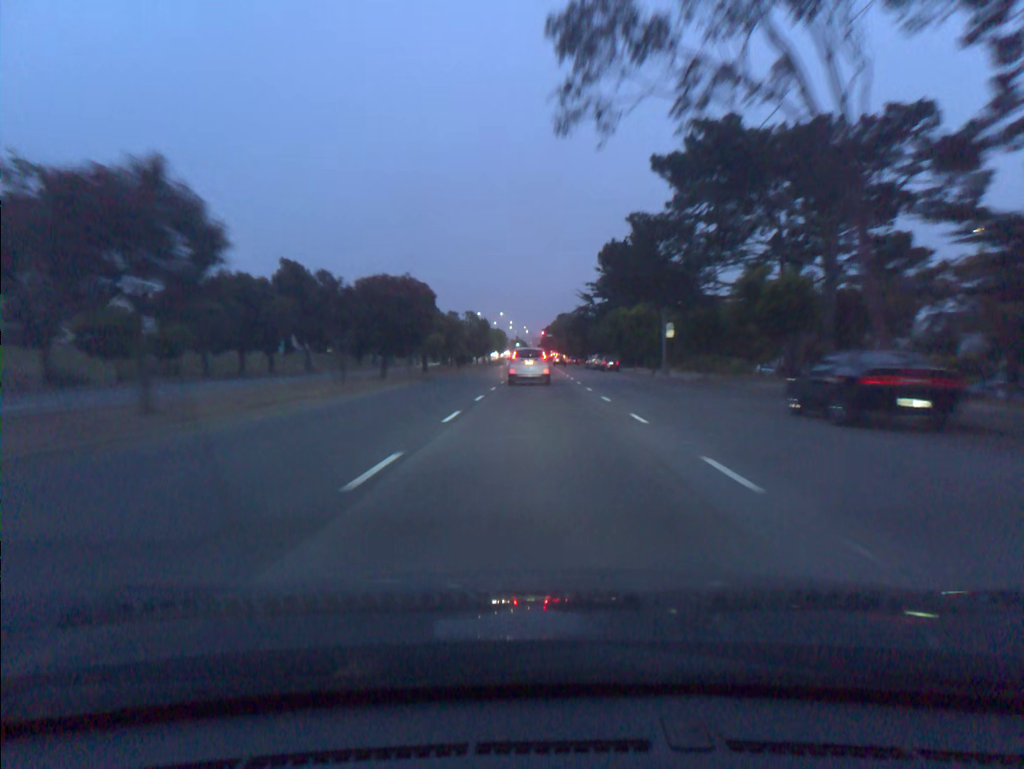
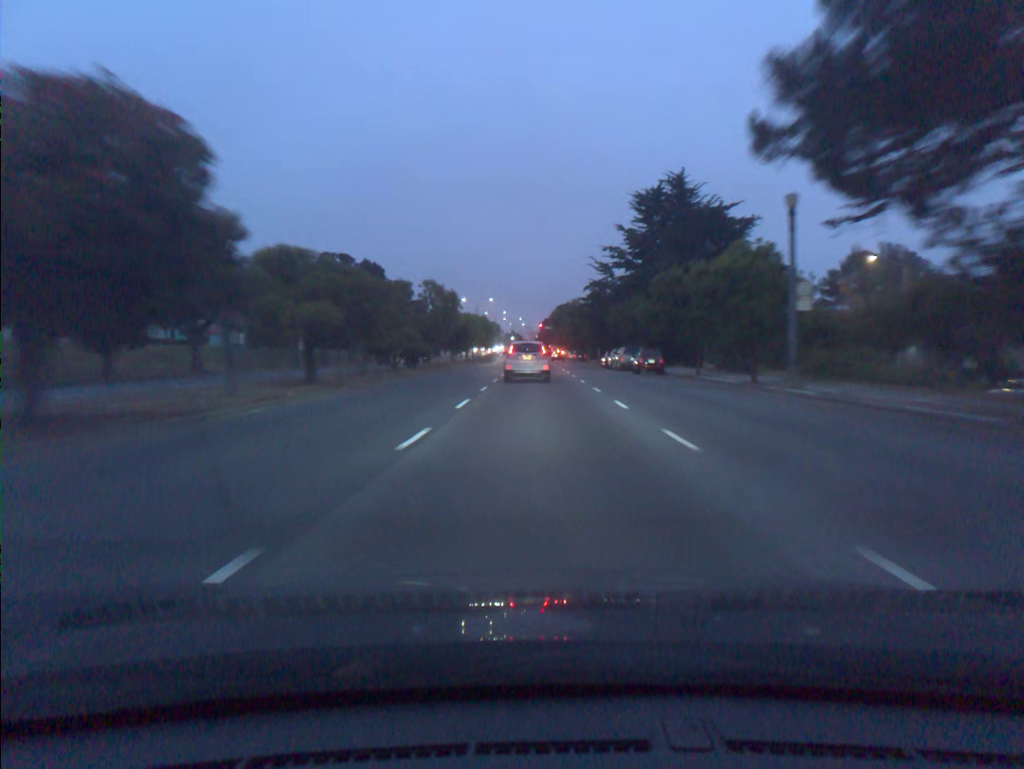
(0.0, +26.5) m; 0°
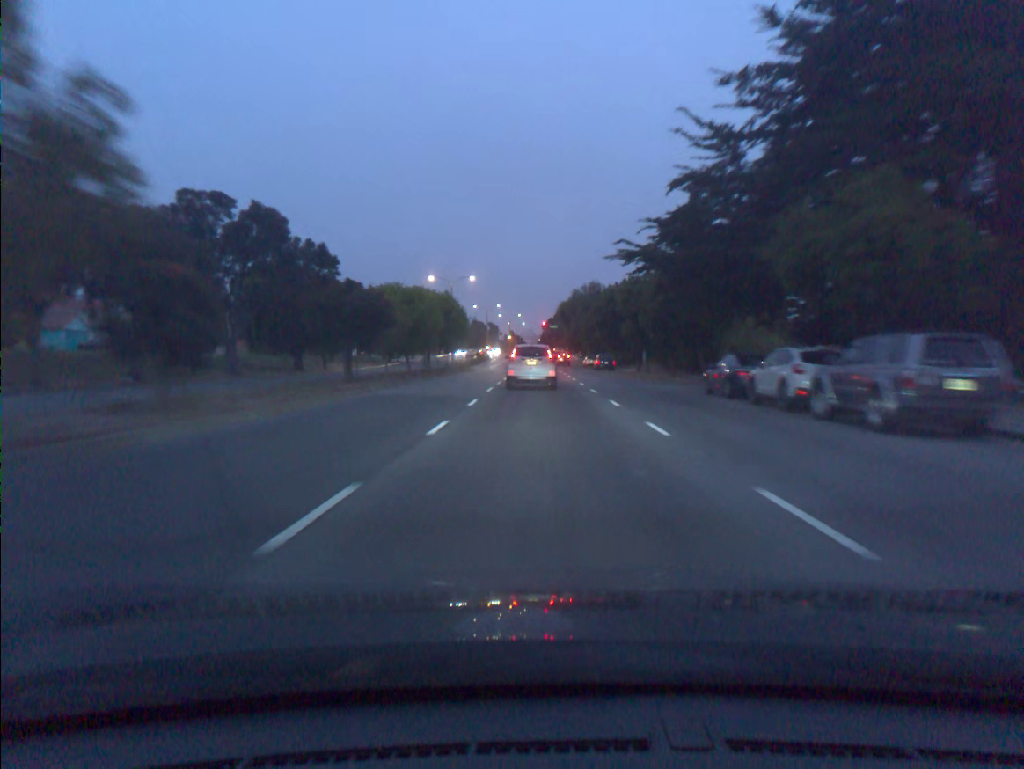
(-0.1, +41.1) m; 0°
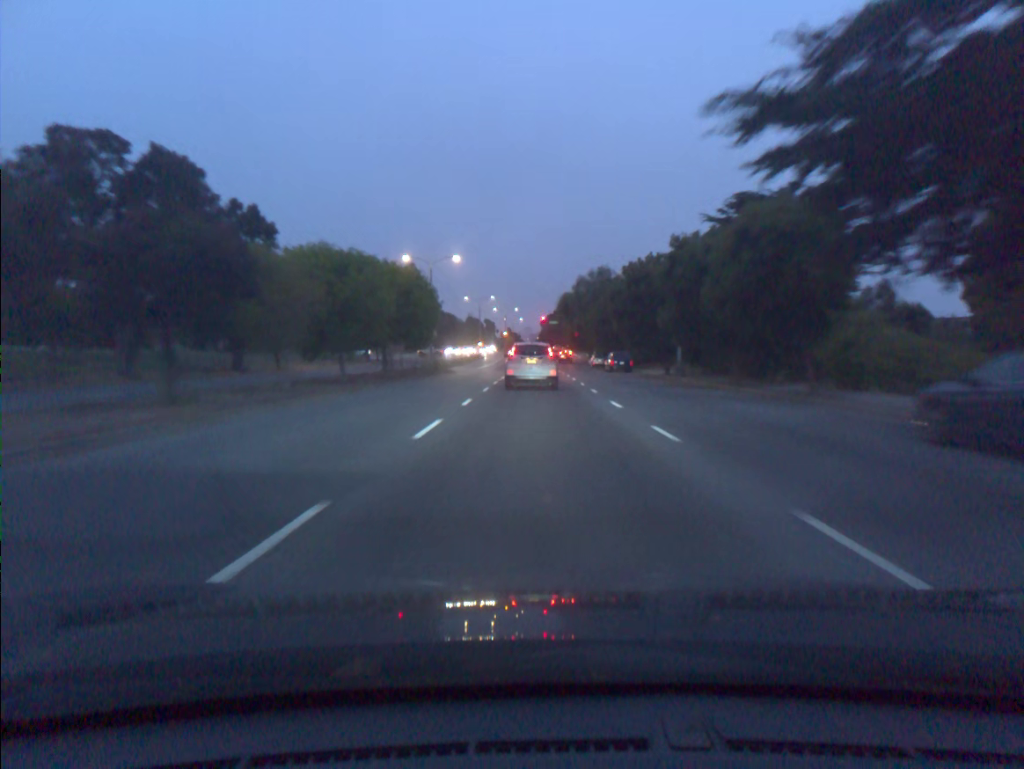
(0.0, +15.6) m; 0°
